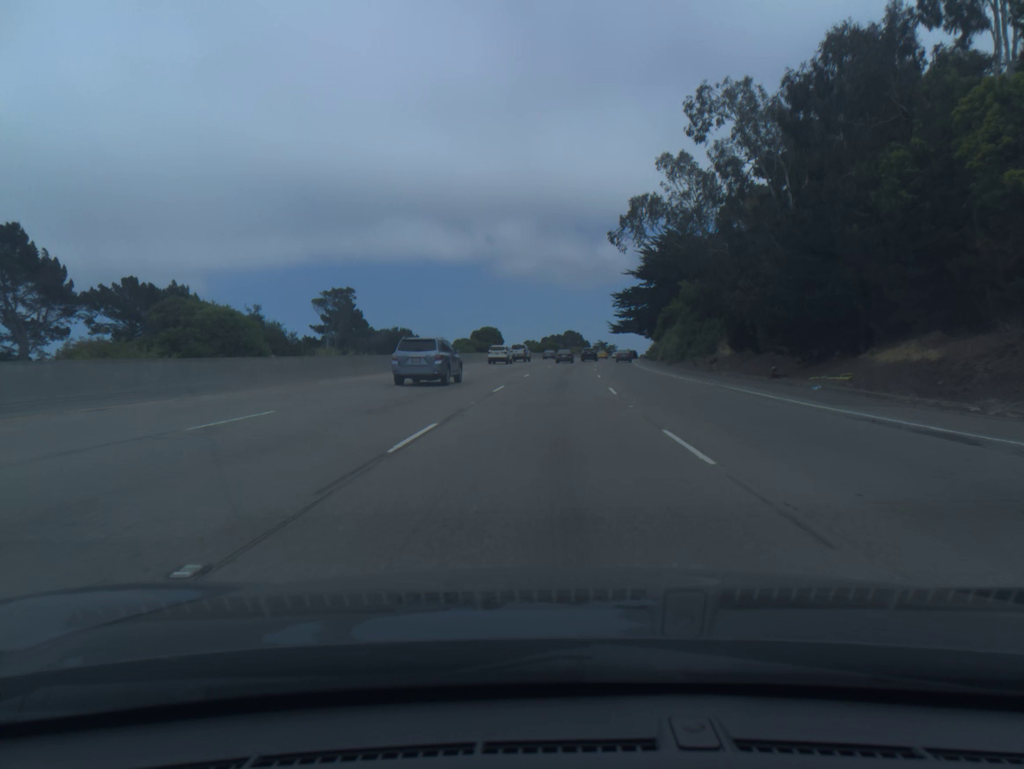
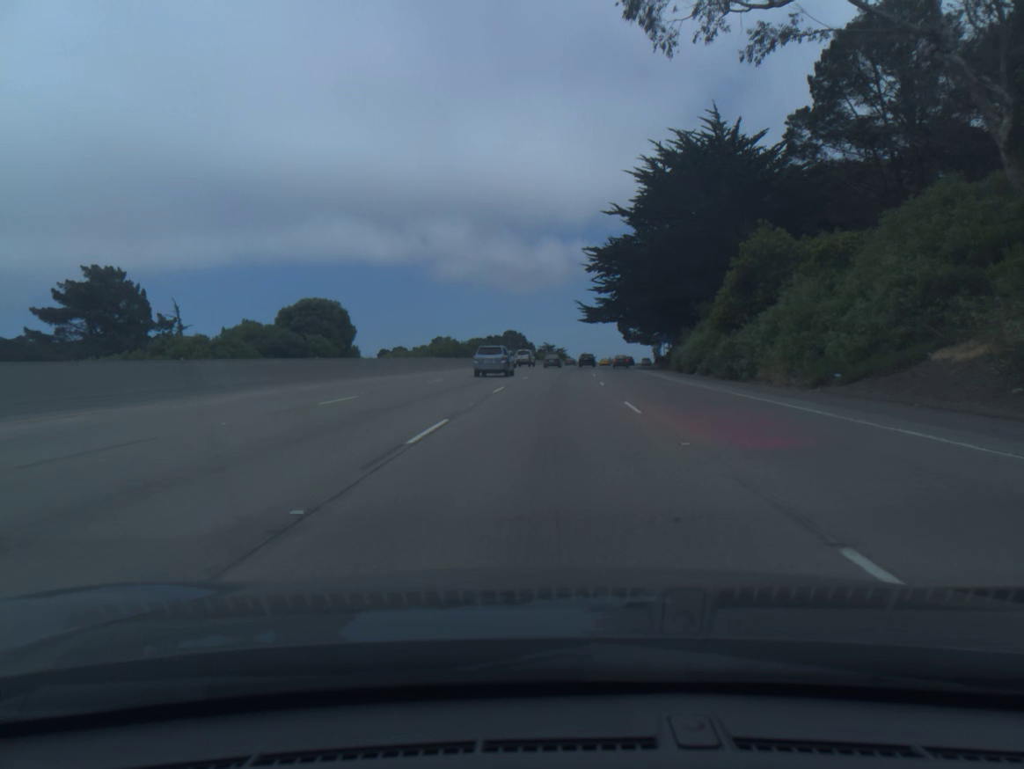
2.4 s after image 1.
(+2.4, +65.8) m; +4°
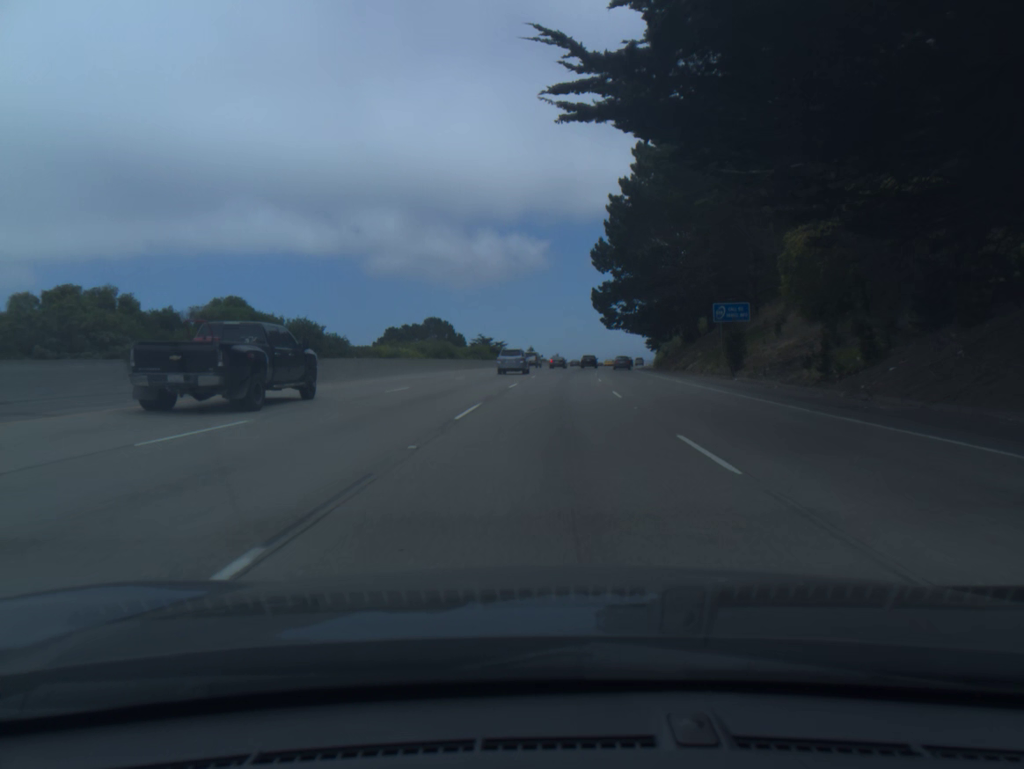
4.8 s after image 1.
(+2.5, +66.4) m; +4°
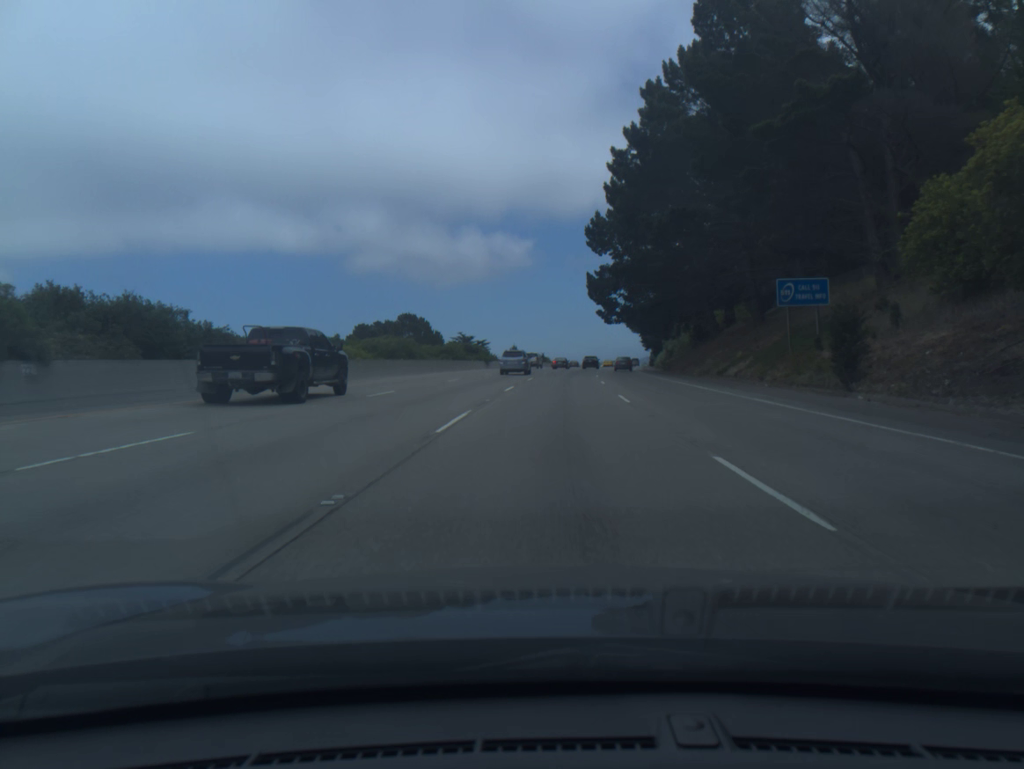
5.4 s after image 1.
(+0.1, +17.0) m; +1°
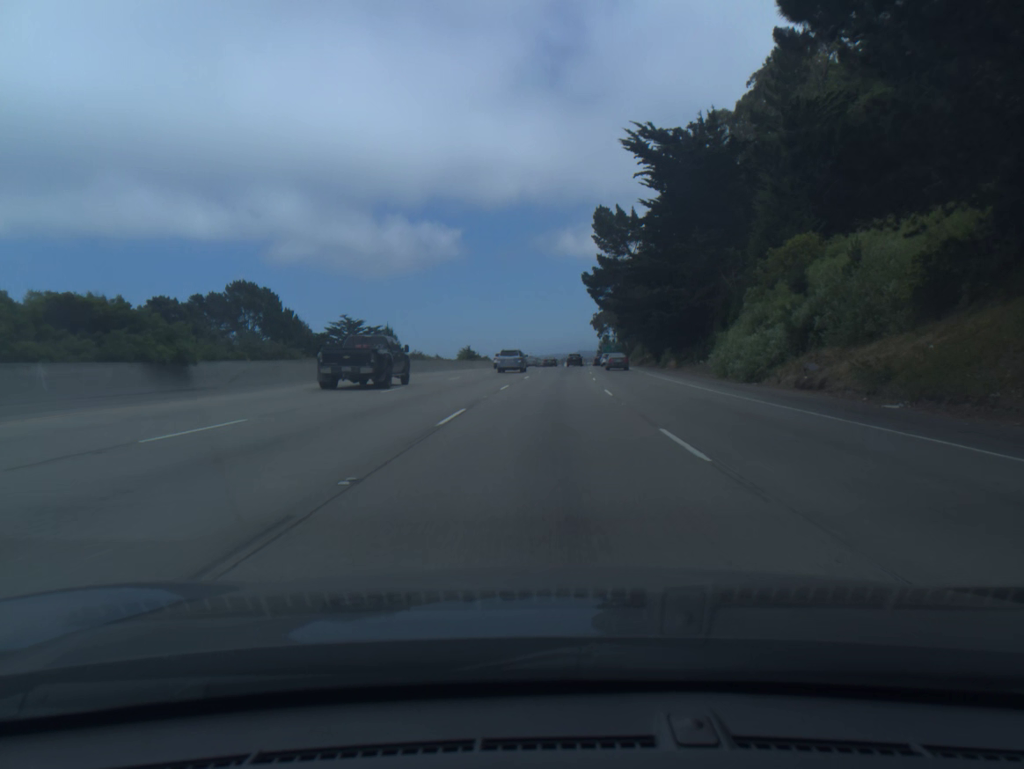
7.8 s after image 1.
(+3.2, +69.7) m; +5°
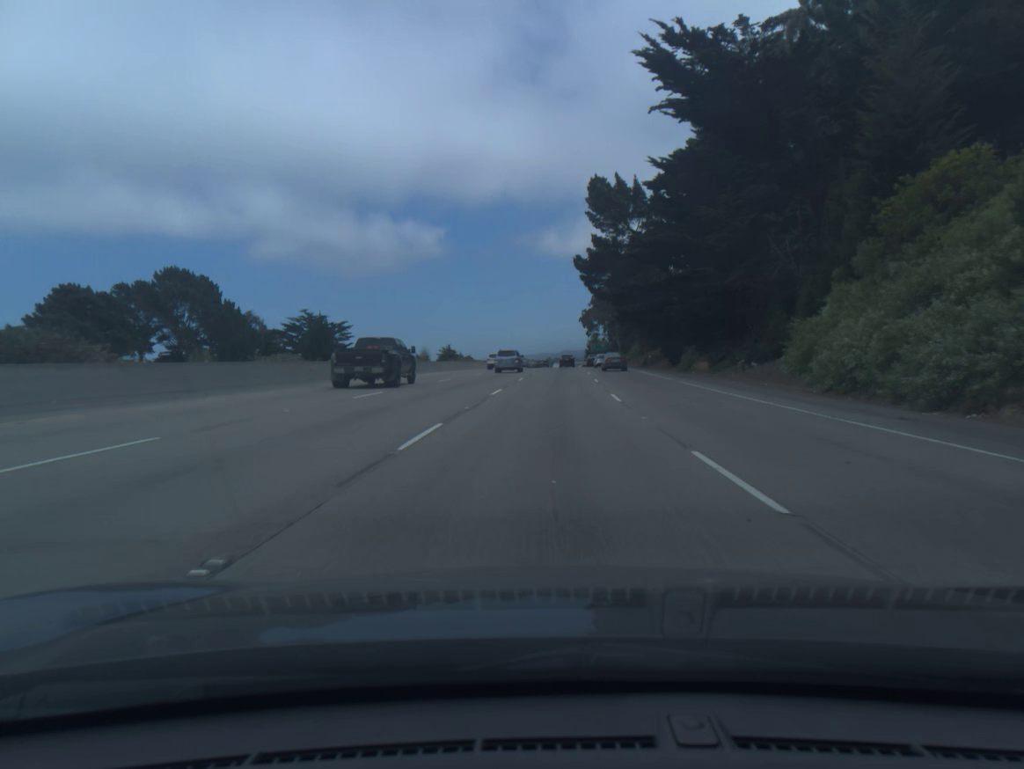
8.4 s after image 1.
(+0.2, +17.9) m; +1°
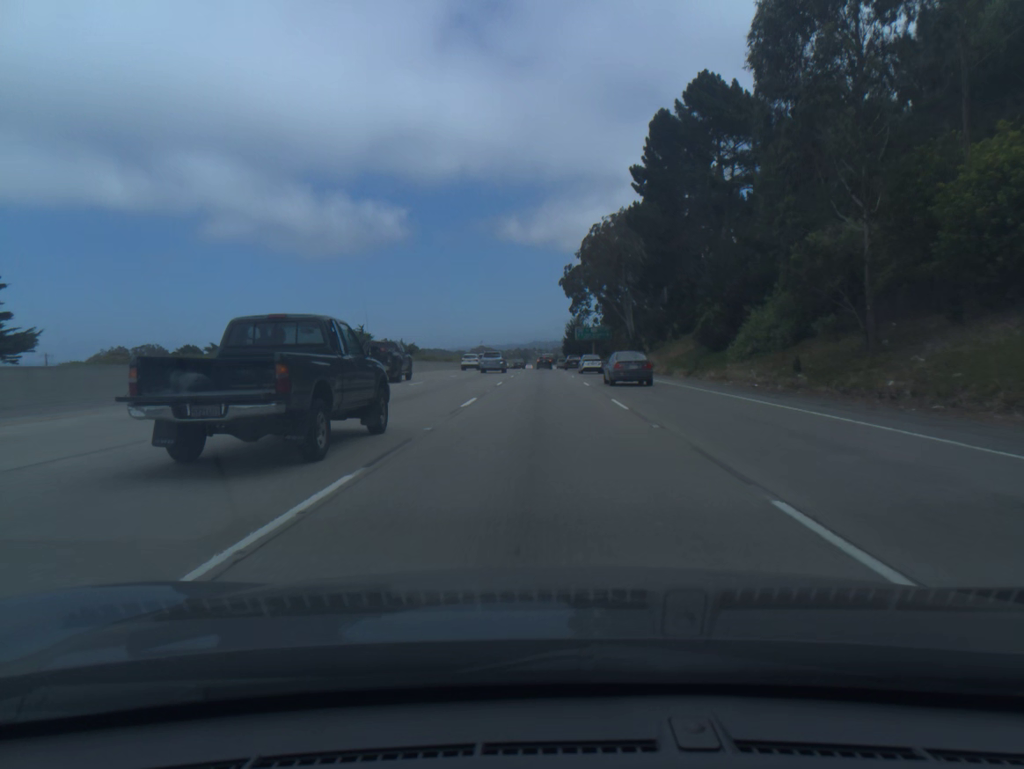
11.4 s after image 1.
(+2.8, +91.0) m; +2°
